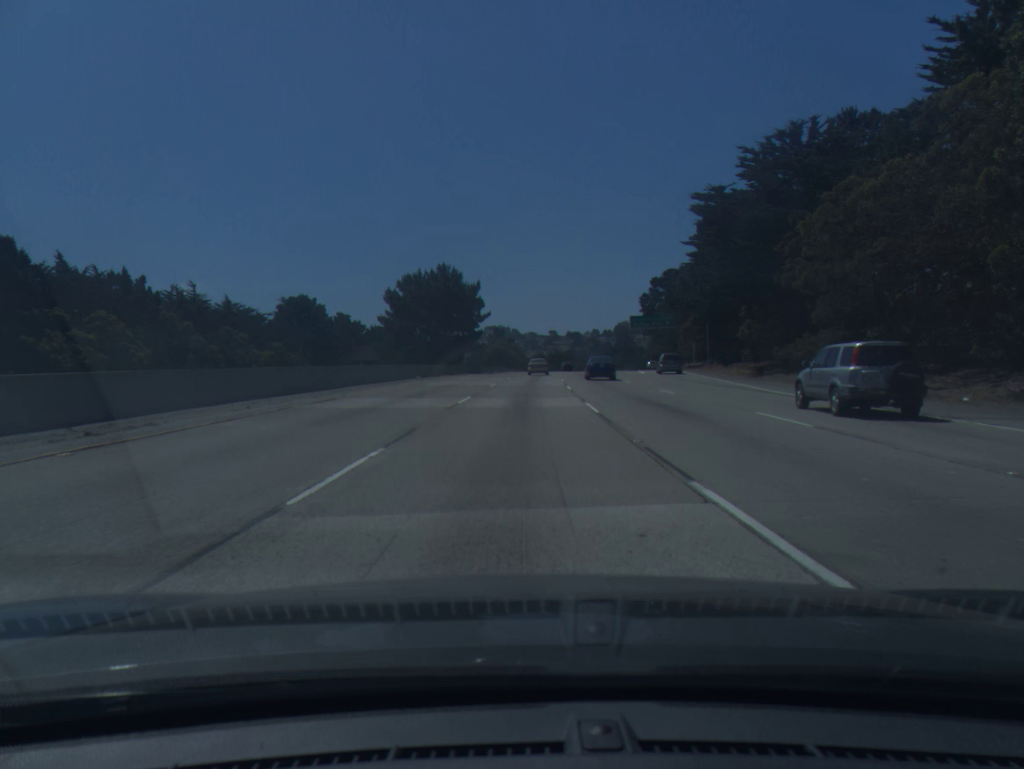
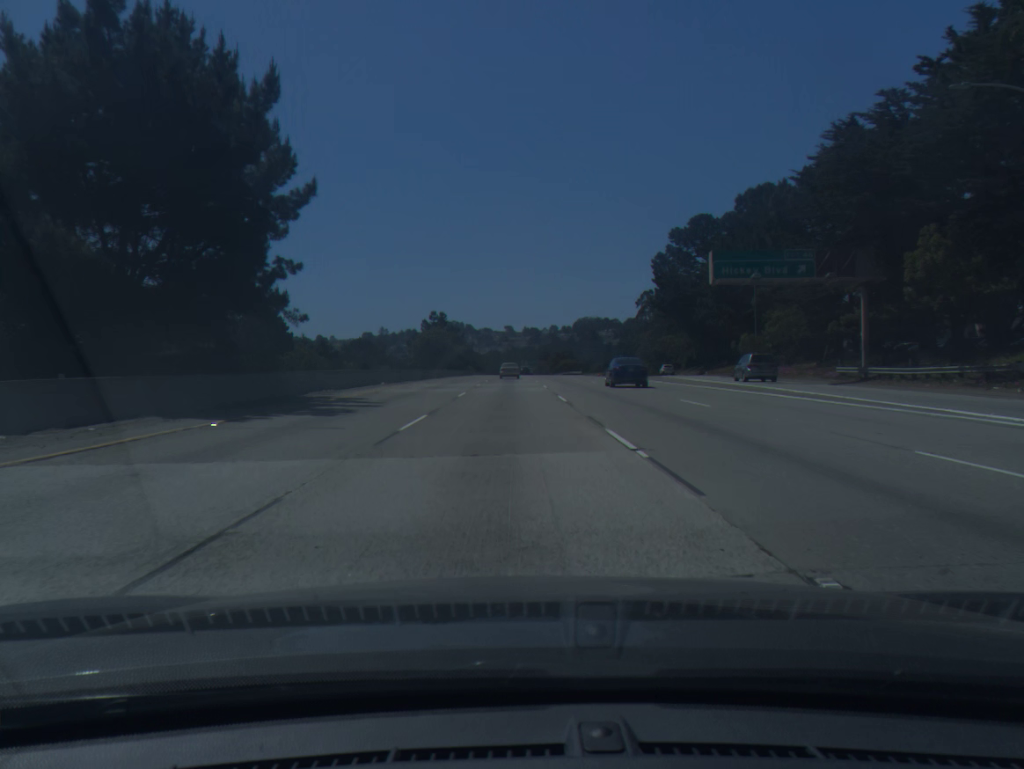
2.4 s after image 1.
(+1.9, +67.1) m; +3°
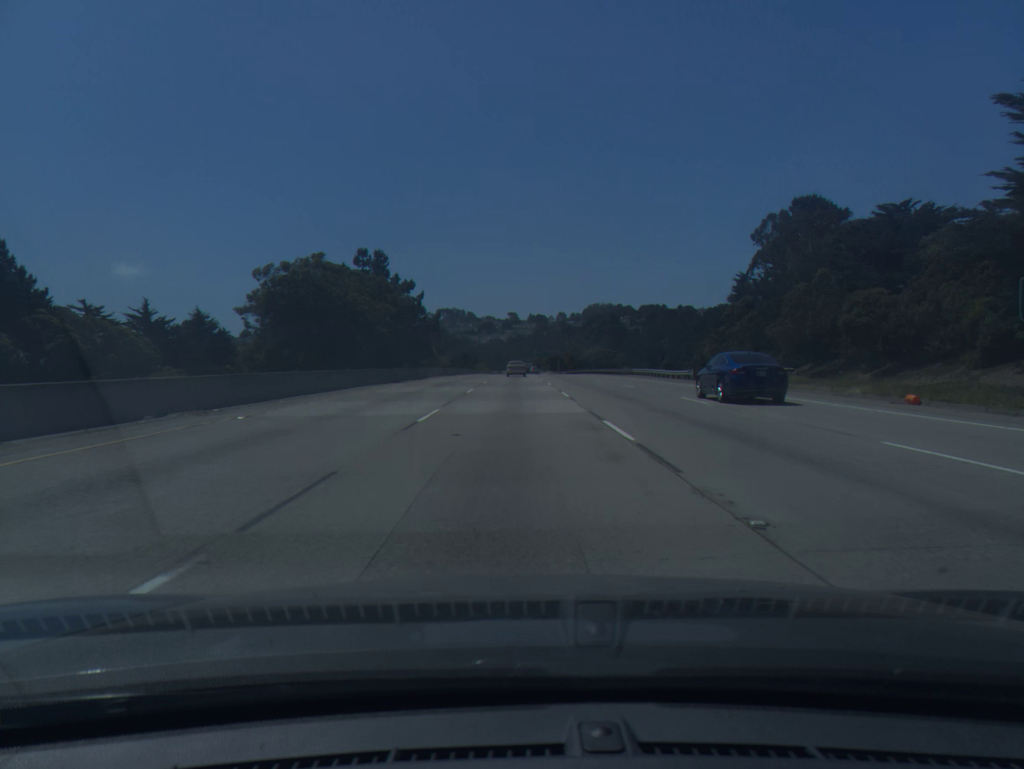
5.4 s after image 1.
(-0.4, +86.3) m; 0°
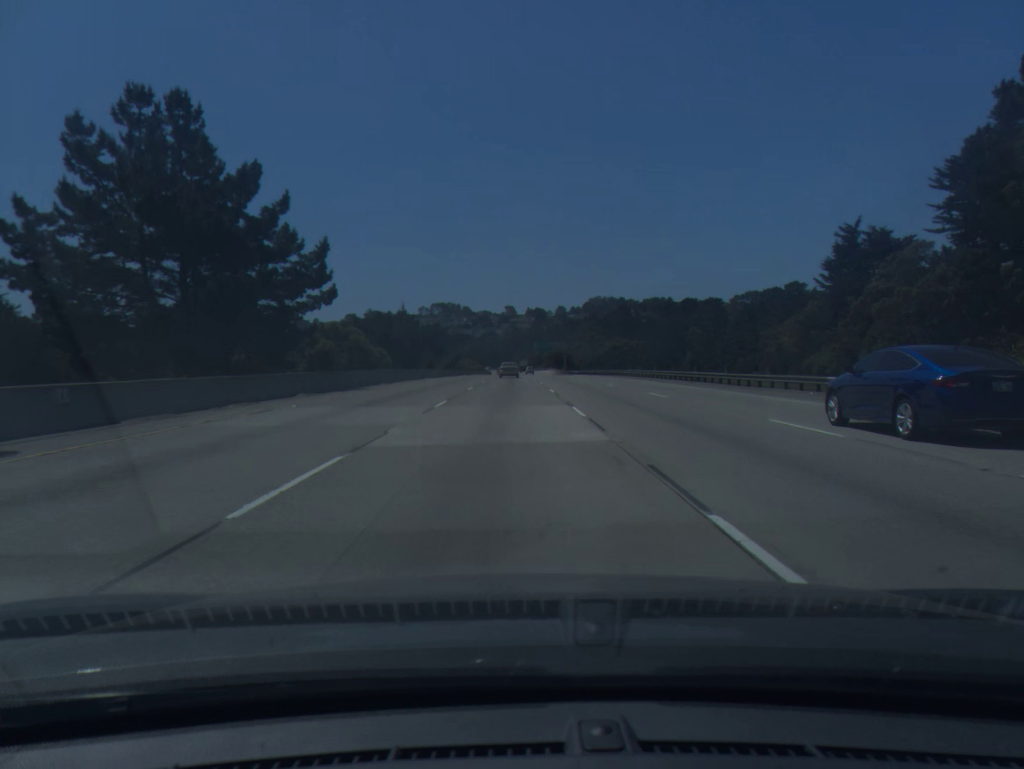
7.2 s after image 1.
(+0.2, +53.5) m; 0°
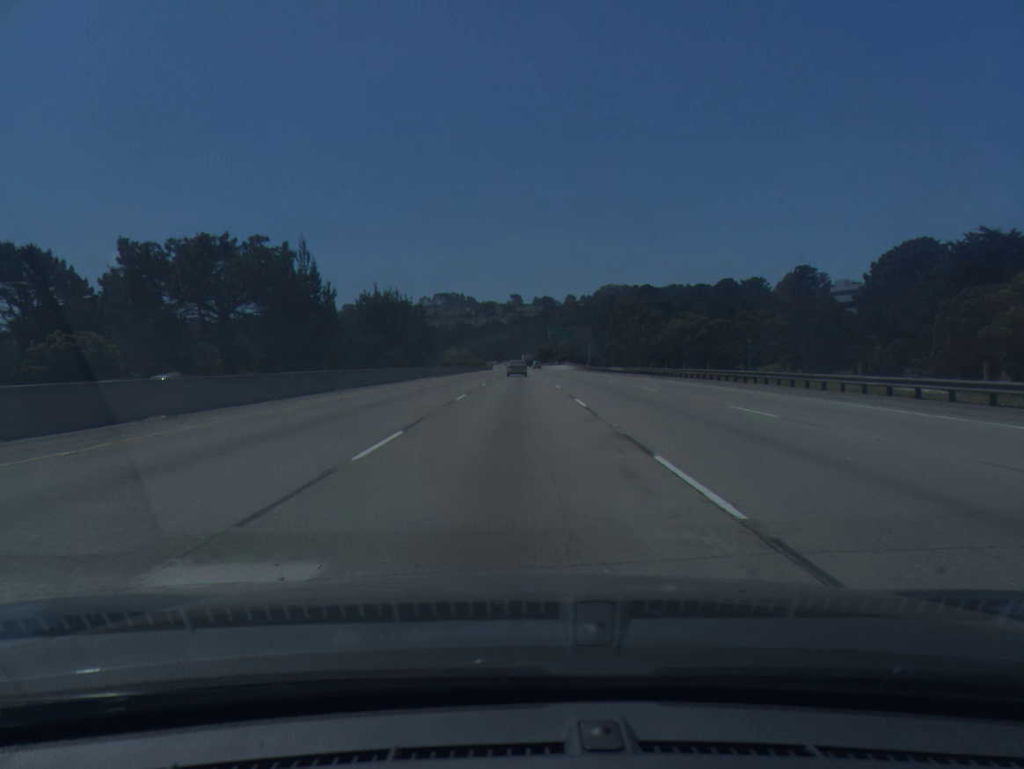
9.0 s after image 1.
(-0.3, +54.8) m; 0°
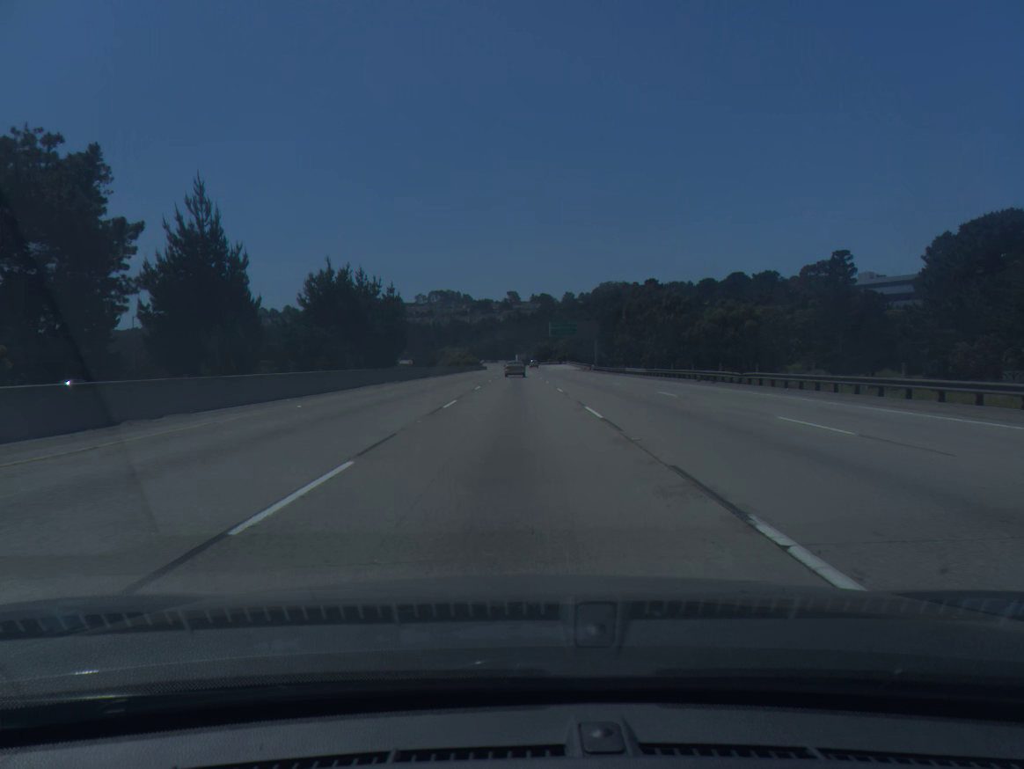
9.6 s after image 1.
(0.0, +18.6) m; 0°
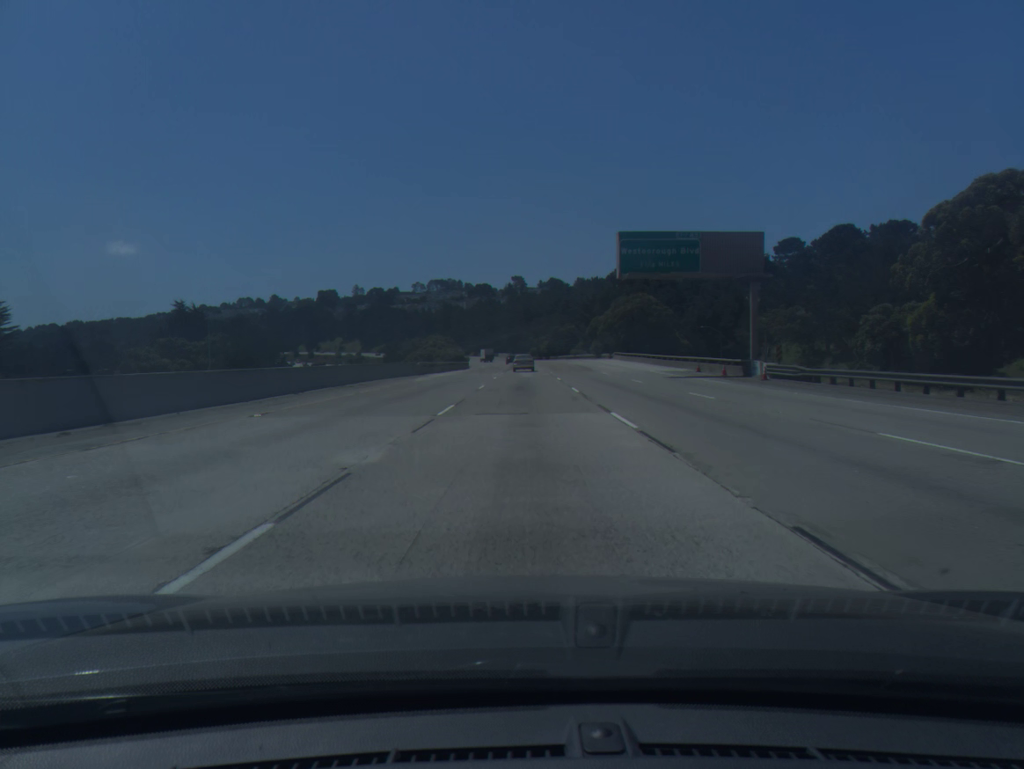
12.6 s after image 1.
(0.0, +91.6) m; 0°
